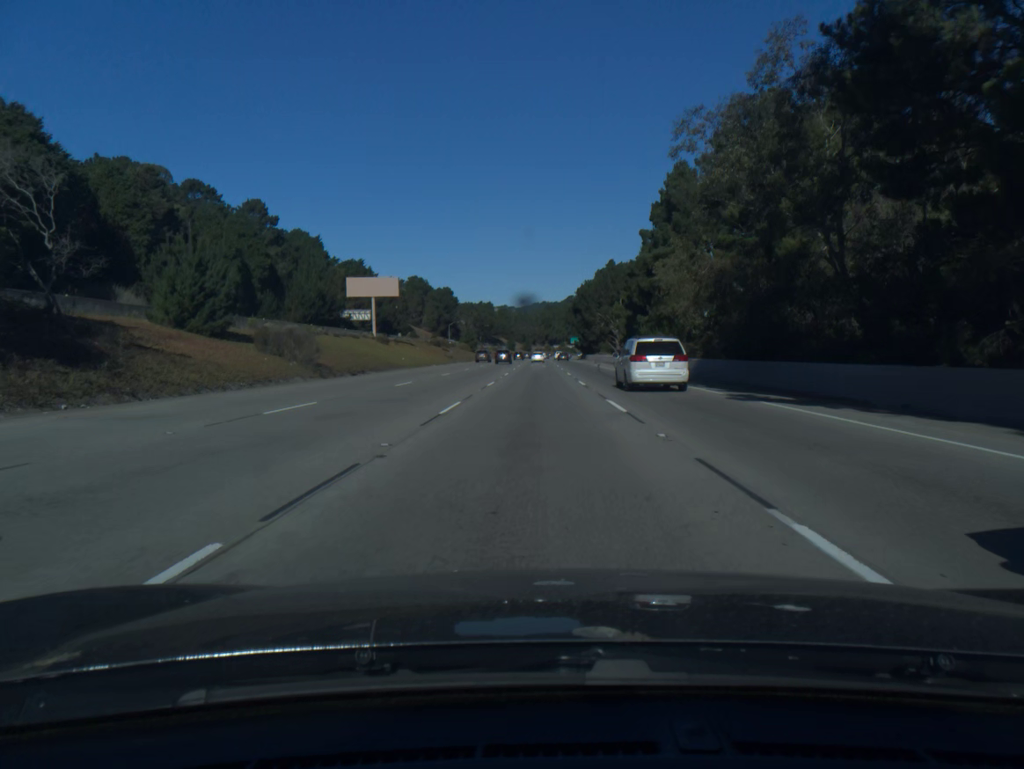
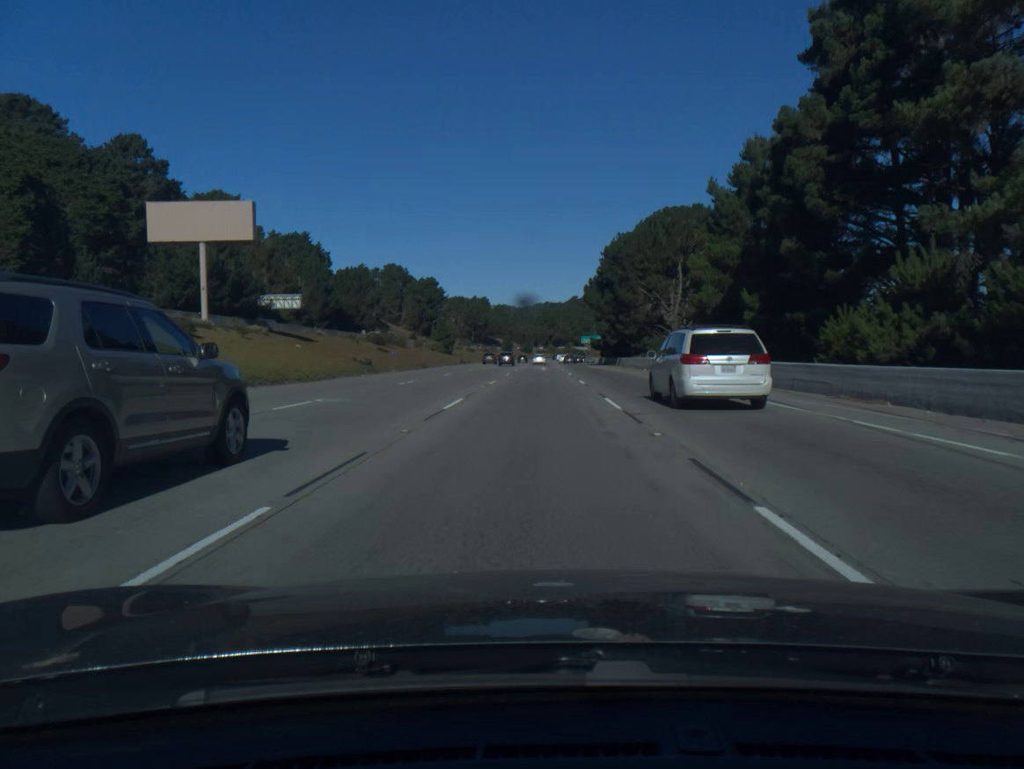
(0.0, +57.6) m; 0°
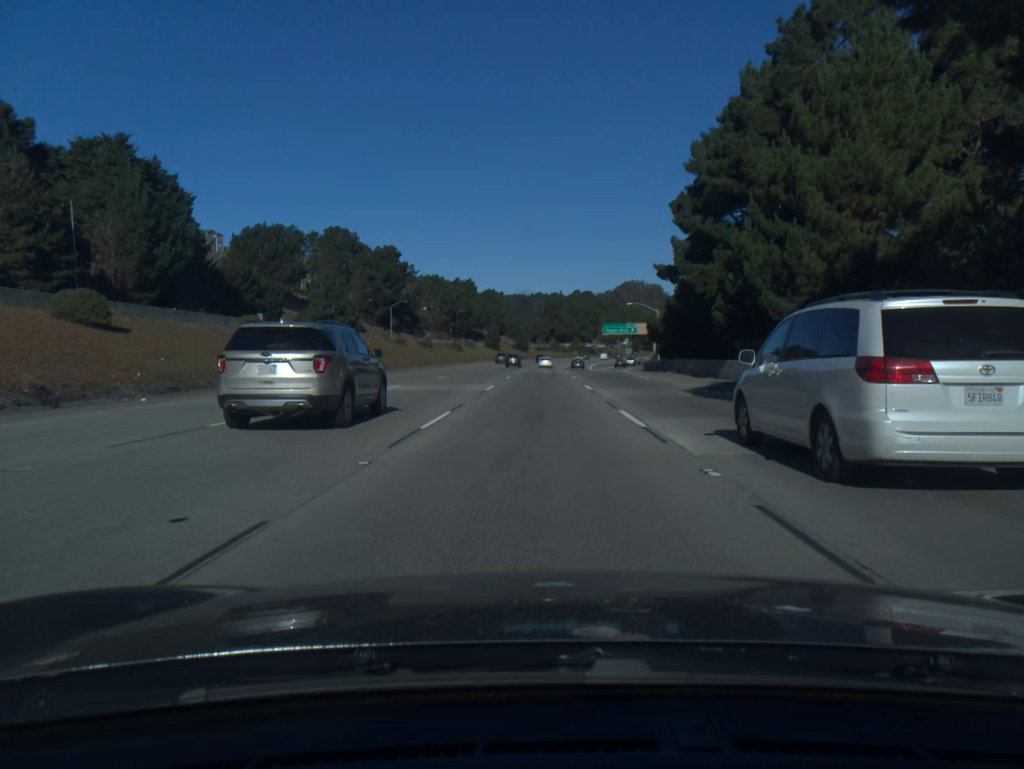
(-0.1, +76.6) m; 0°
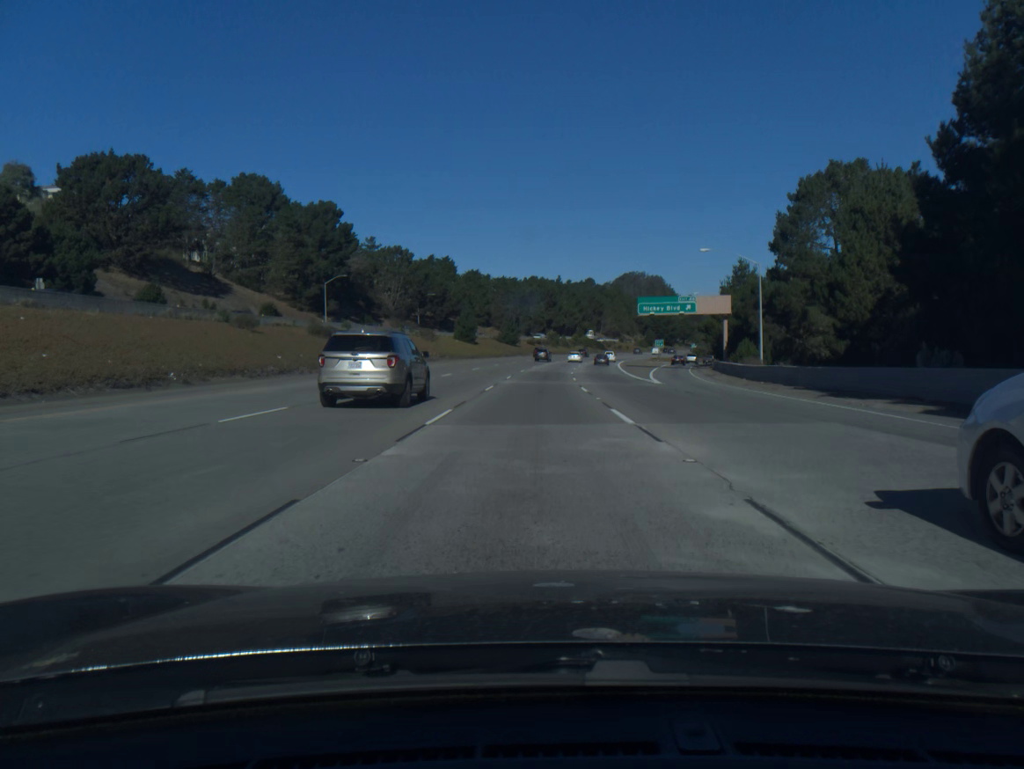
(+0.1, +57.5) m; 0°
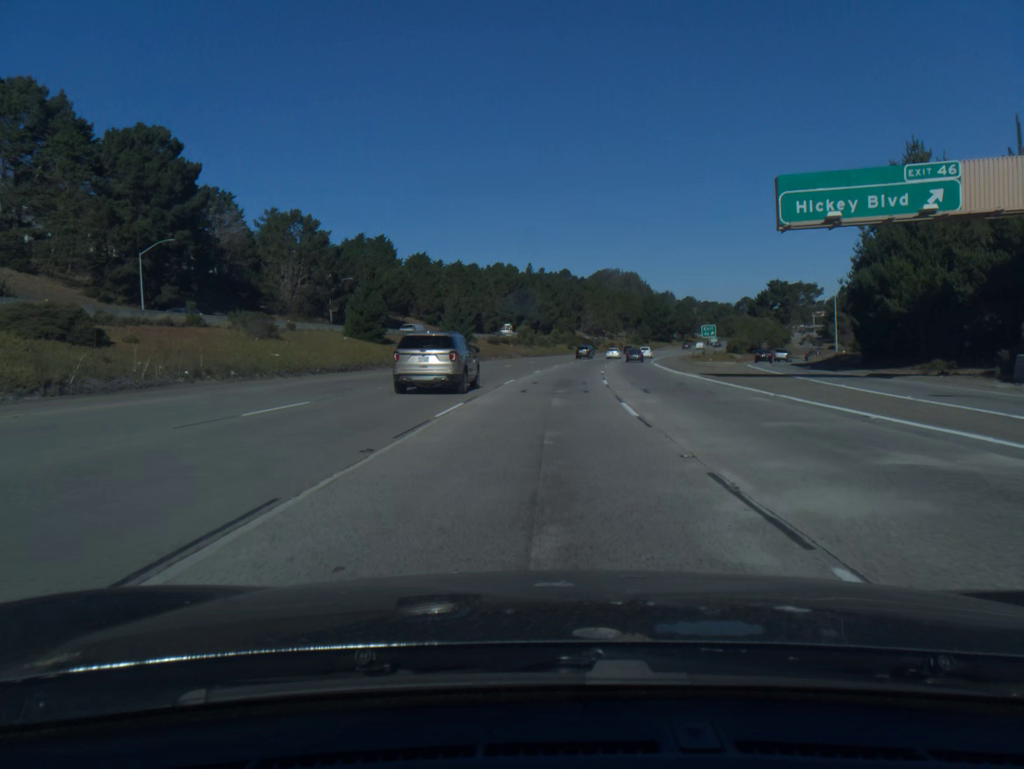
(+0.6, +57.6) m; +2°
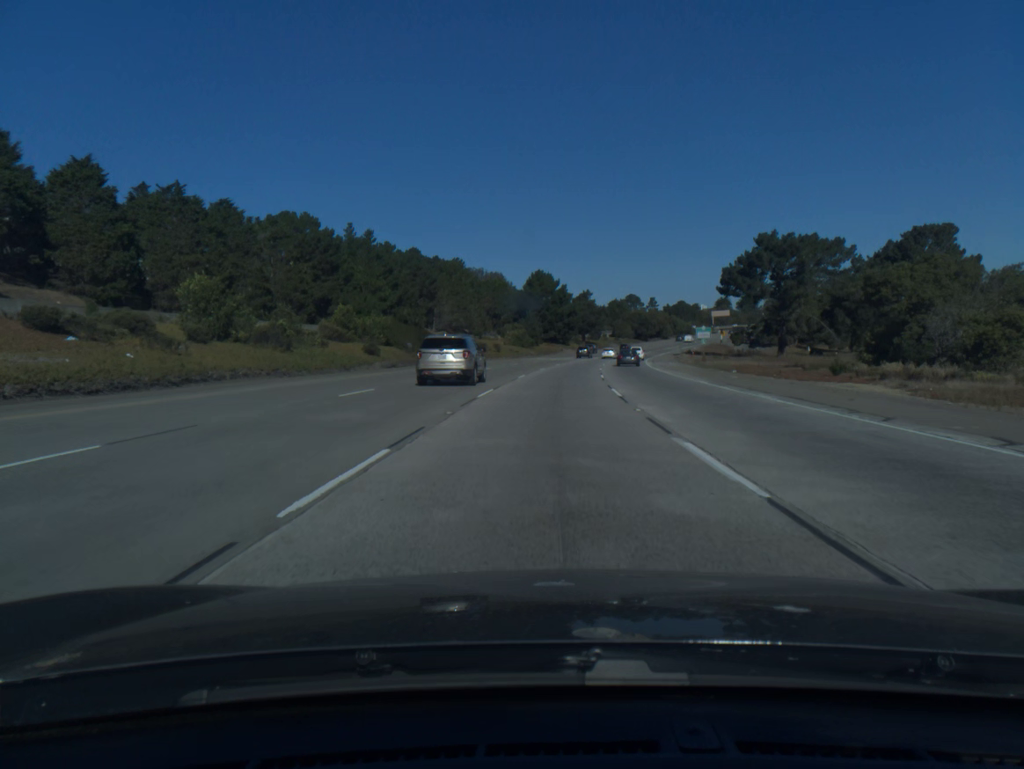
(+7.7, +95.3) m; +10°
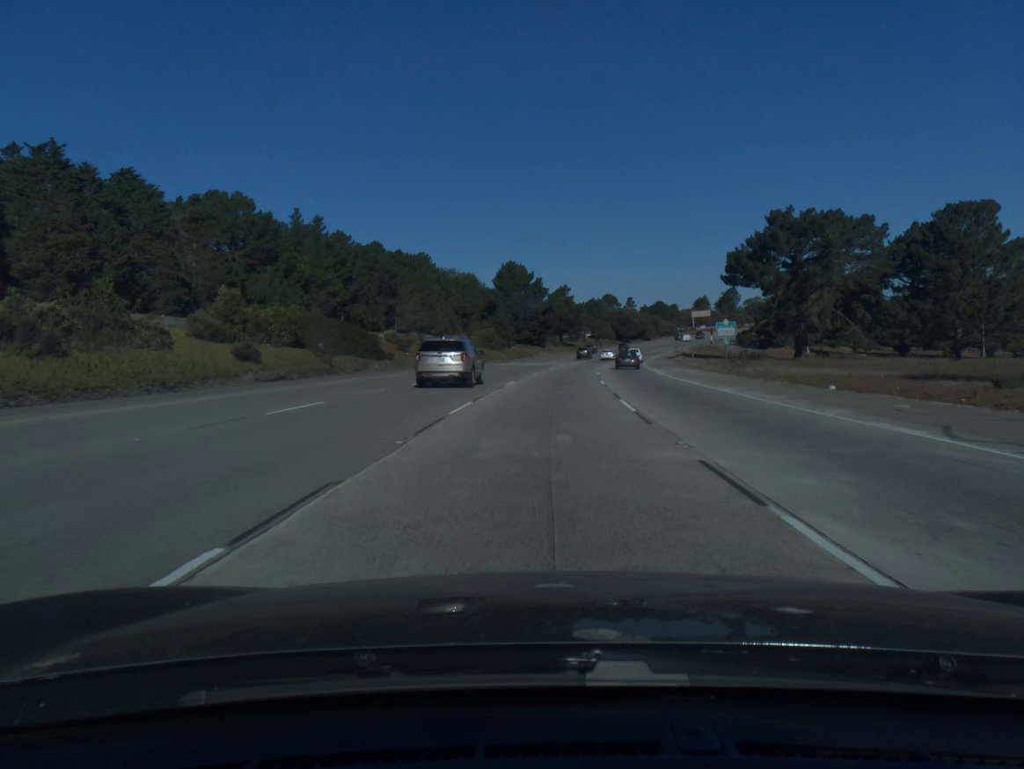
(+0.3, +19.1) m; +2°
